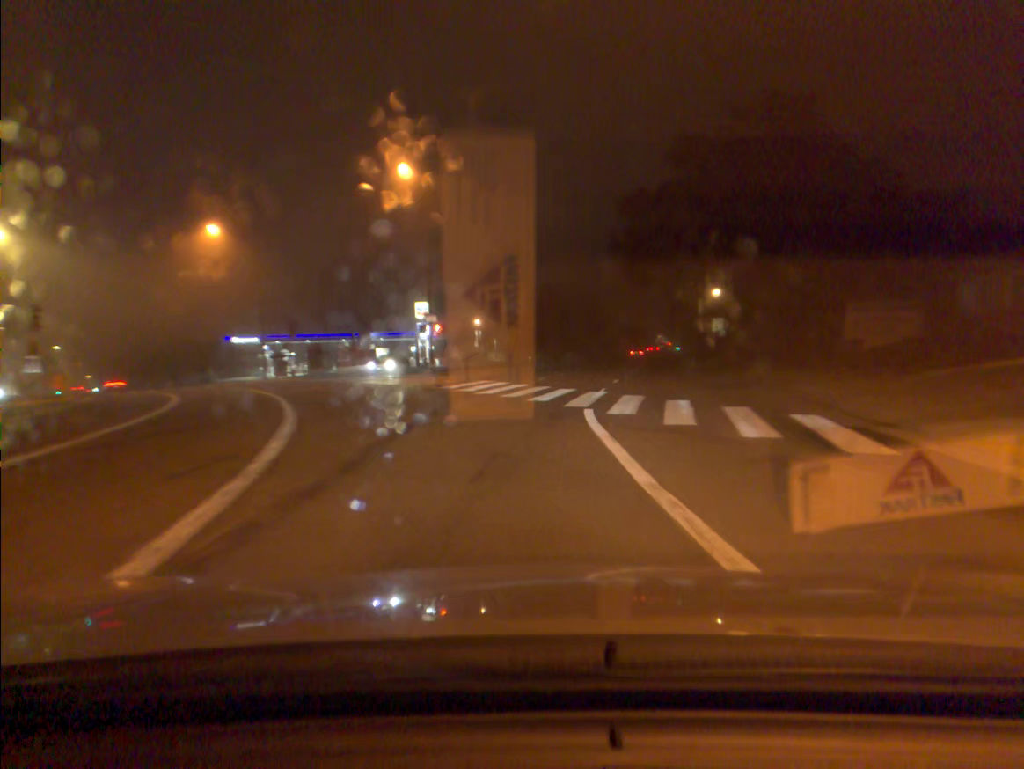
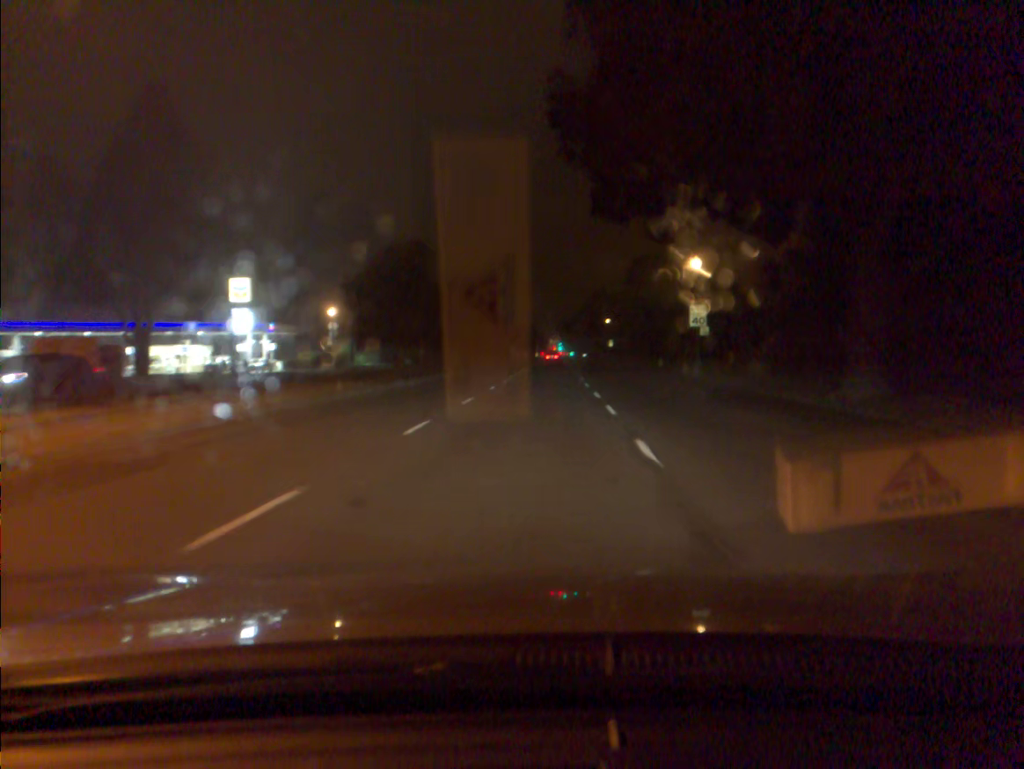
(+1.8, +30.3) m; +8°
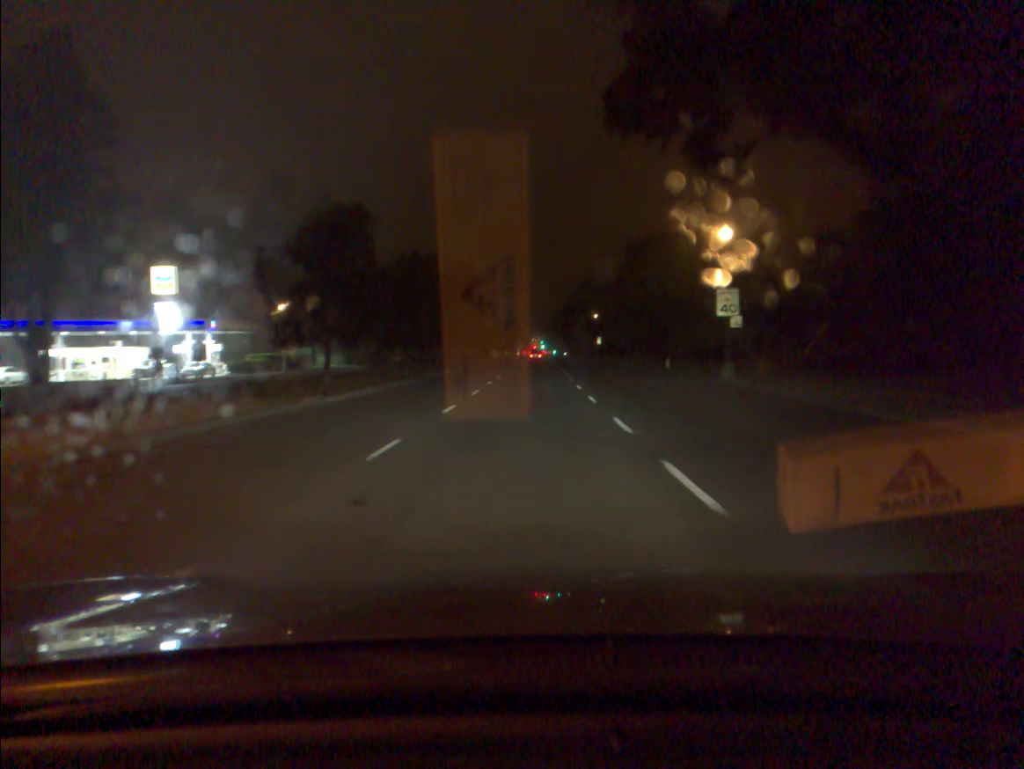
(+0.1, +10.2) m; +1°
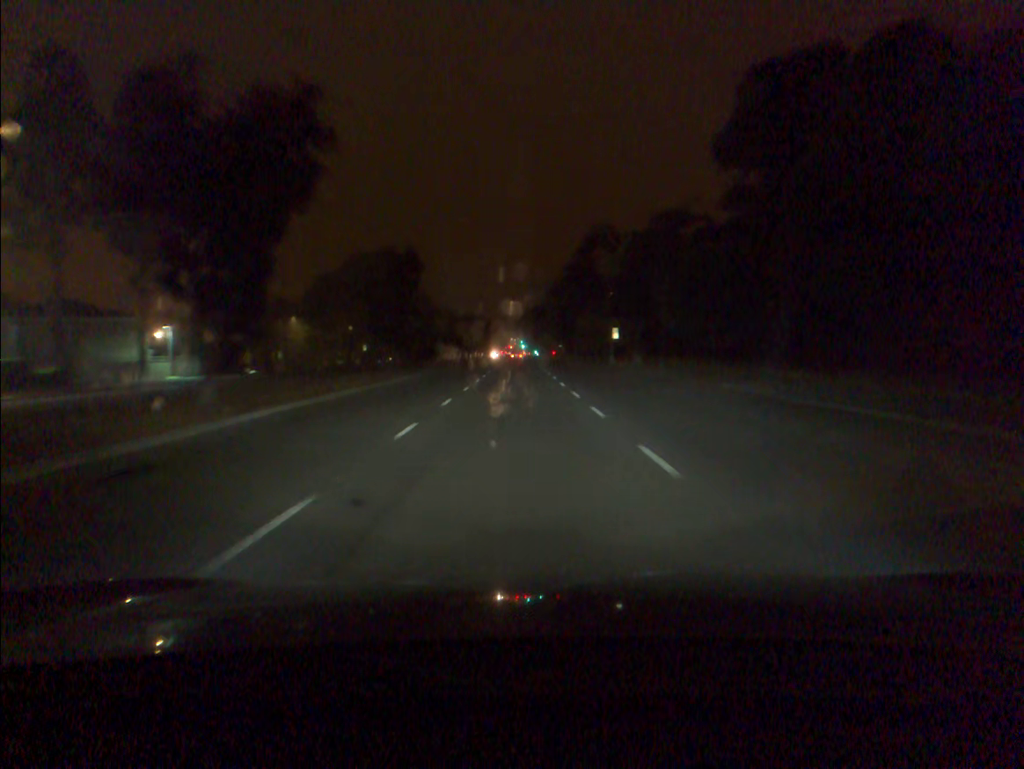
(+0.7, +41.6) m; +1°
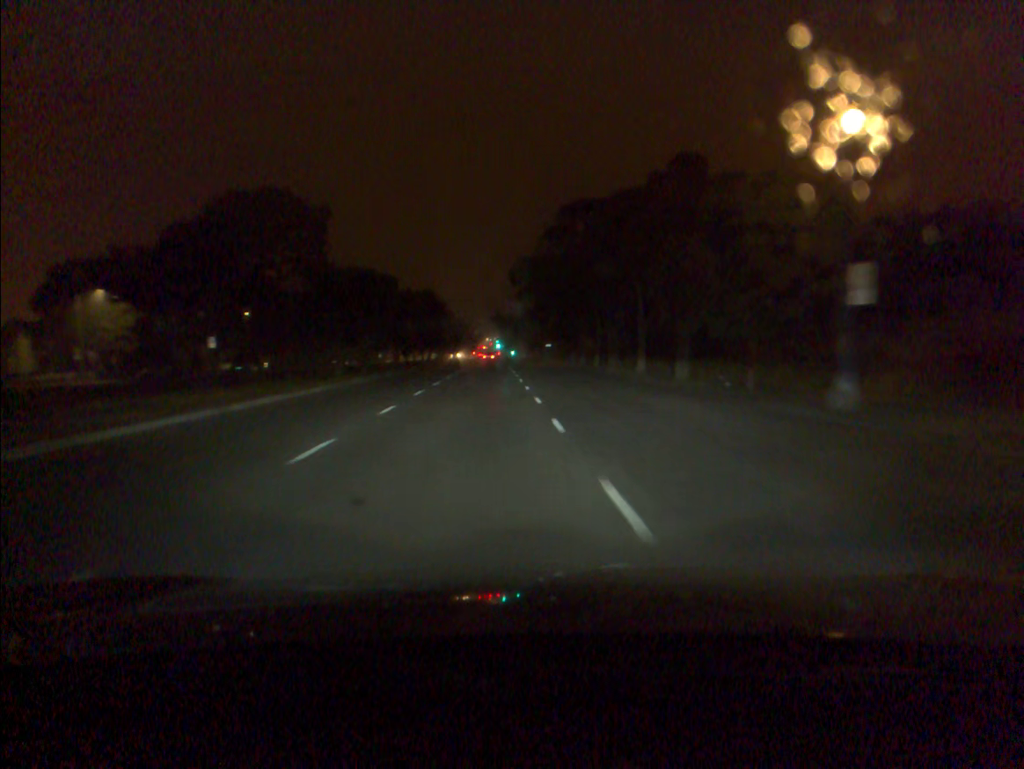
(+0.3, +54.0) m; +2°
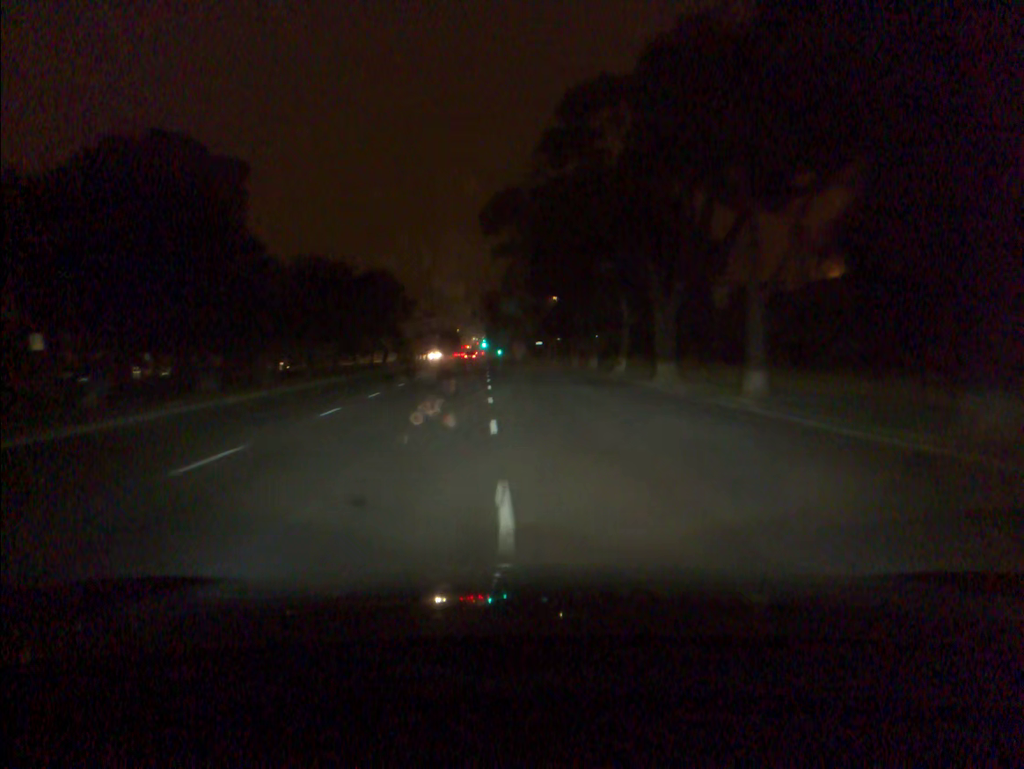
(+0.2, +22.6) m; +1°
